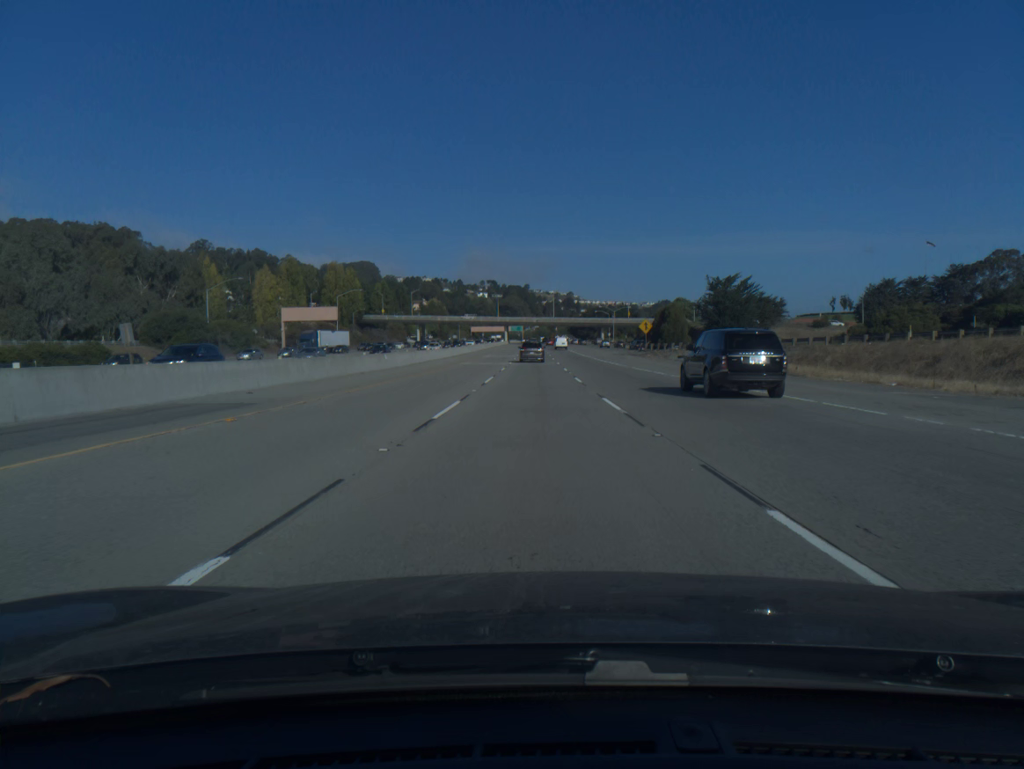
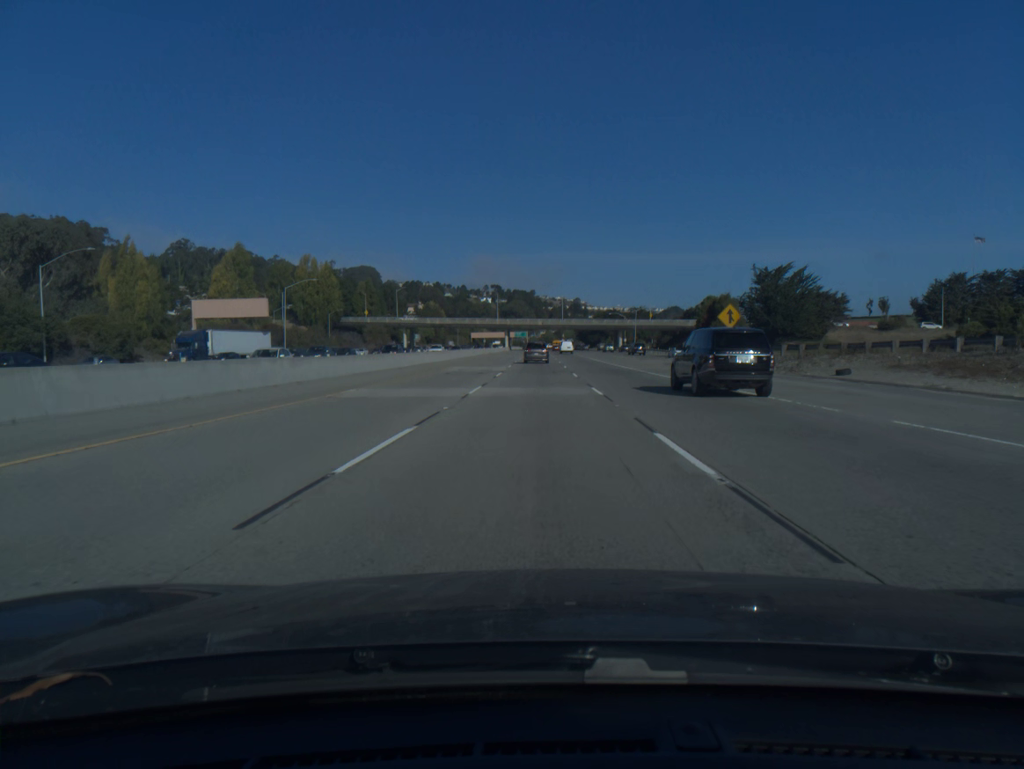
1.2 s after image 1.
(-0.1, +37.2) m; 0°
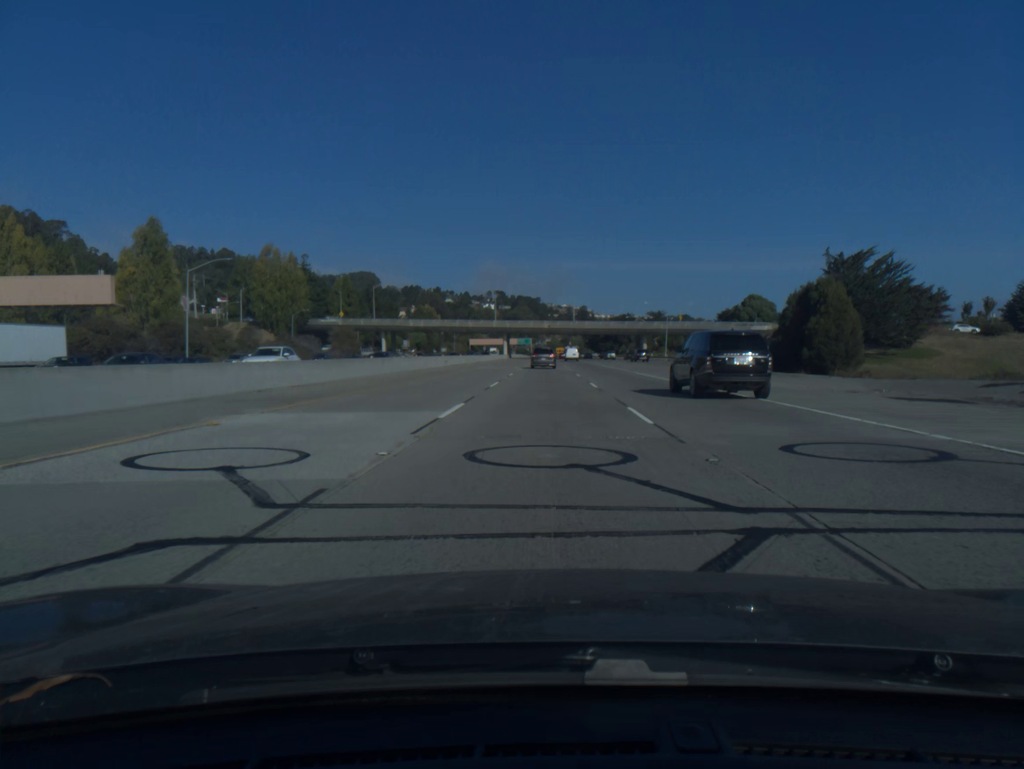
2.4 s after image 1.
(-0.1, +36.9) m; 0°
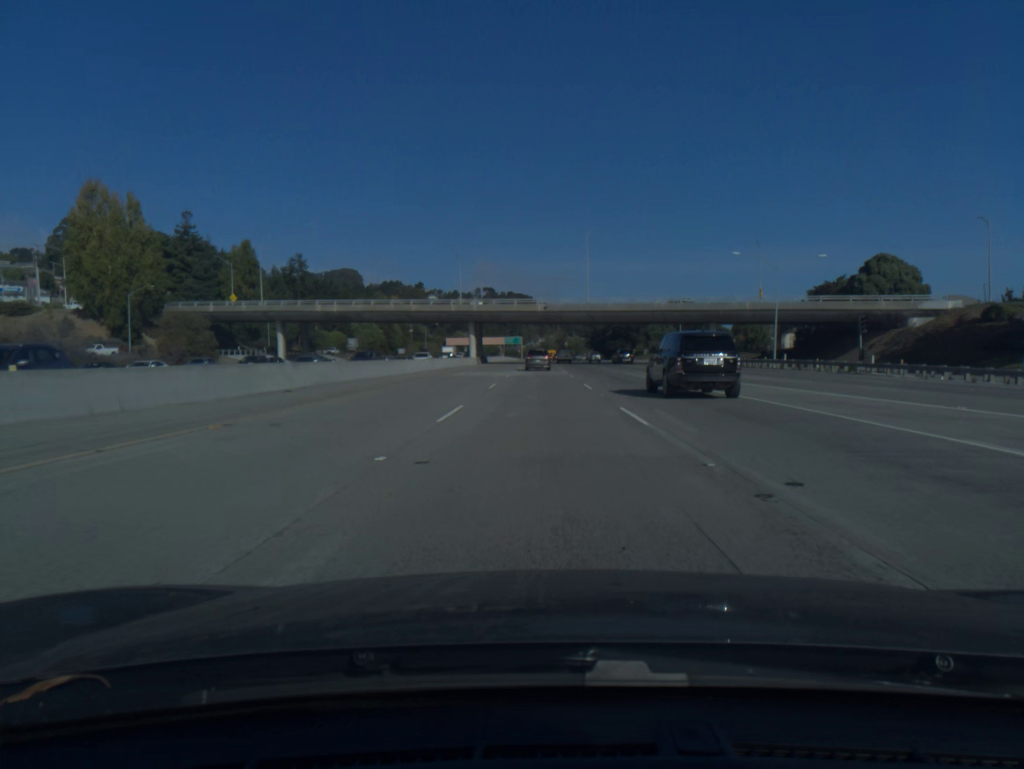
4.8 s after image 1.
(+0.4, +72.7) m; +1°
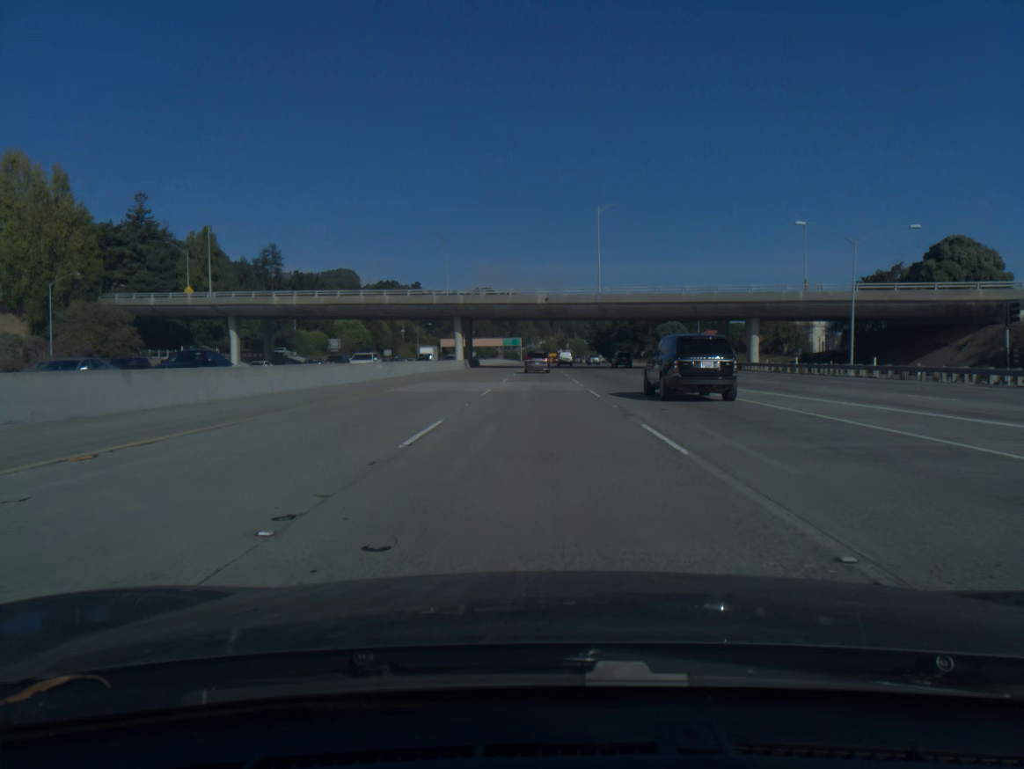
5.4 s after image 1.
(0.0, +18.0) m; 0°
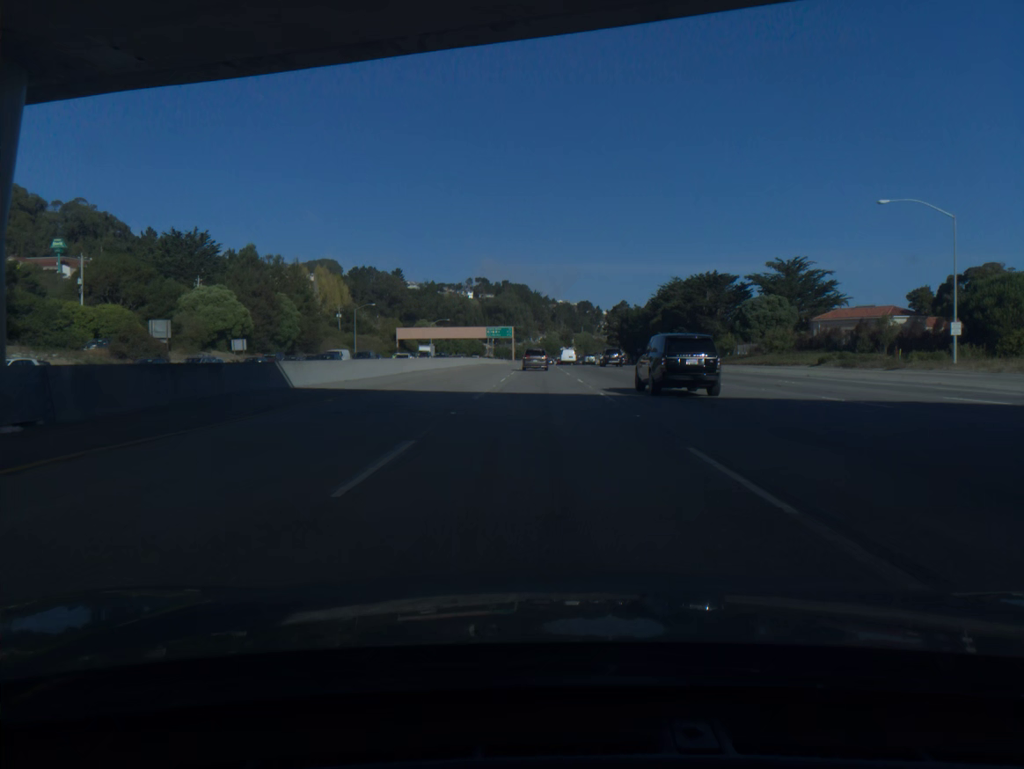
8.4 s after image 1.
(-0.3, +89.6) m; 0°
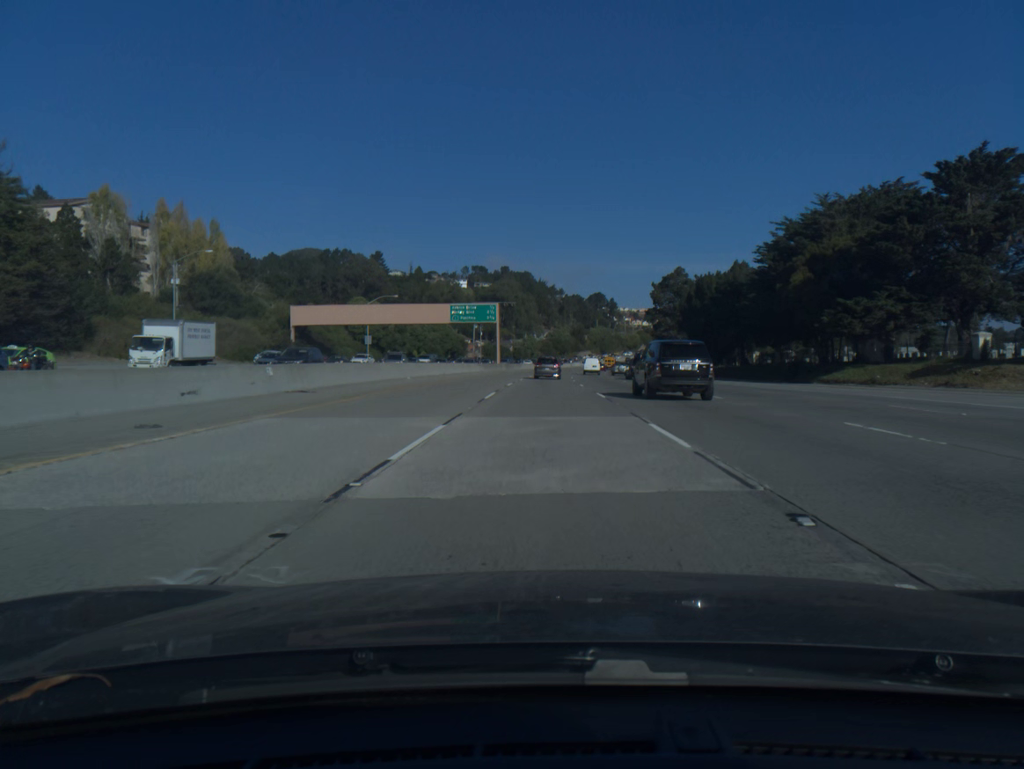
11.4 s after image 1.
(-0.2, +88.7) m; 0°
